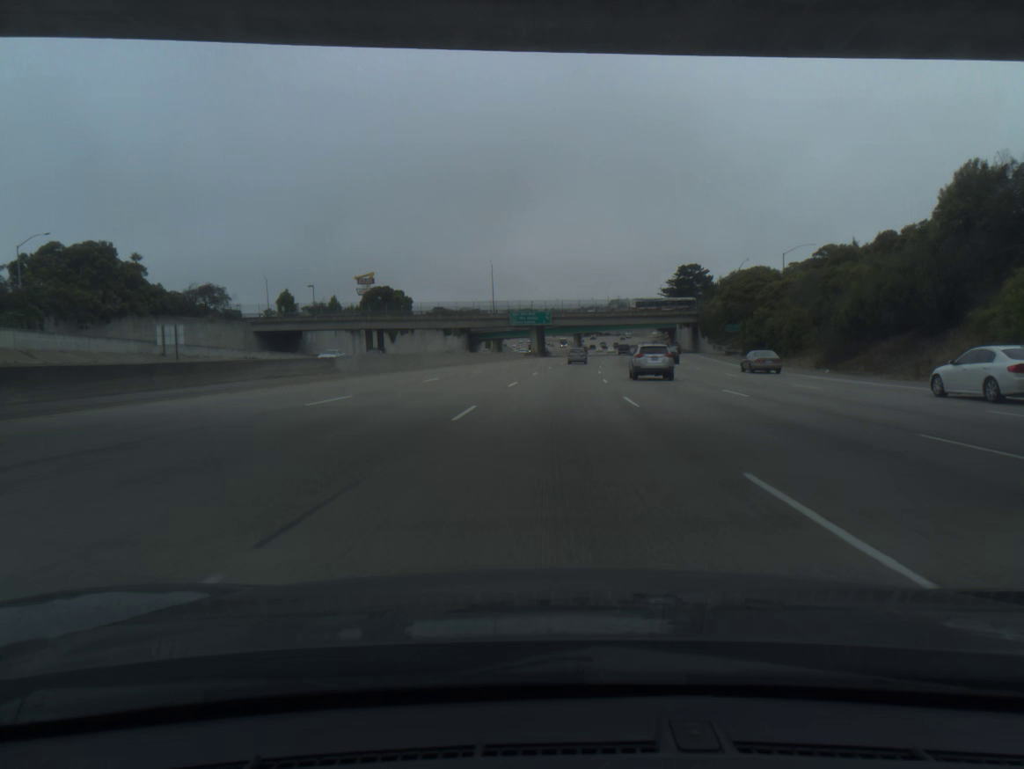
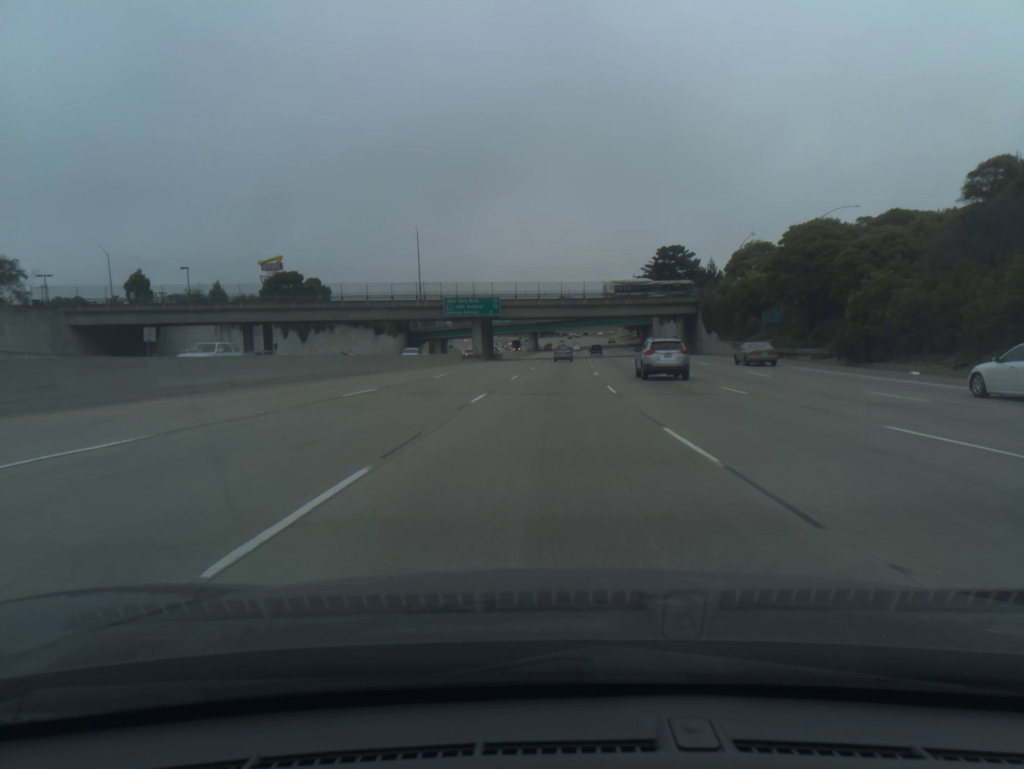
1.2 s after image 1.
(+1.1, +38.3) m; +3°
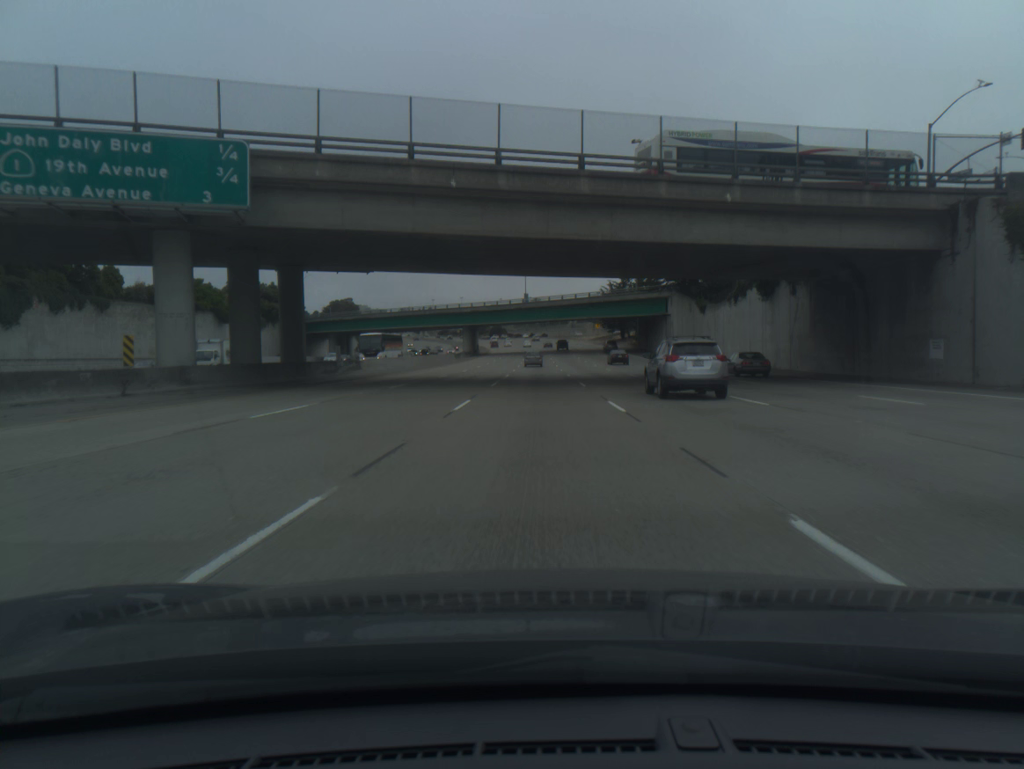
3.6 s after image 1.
(+3.0, +76.4) m; +3°
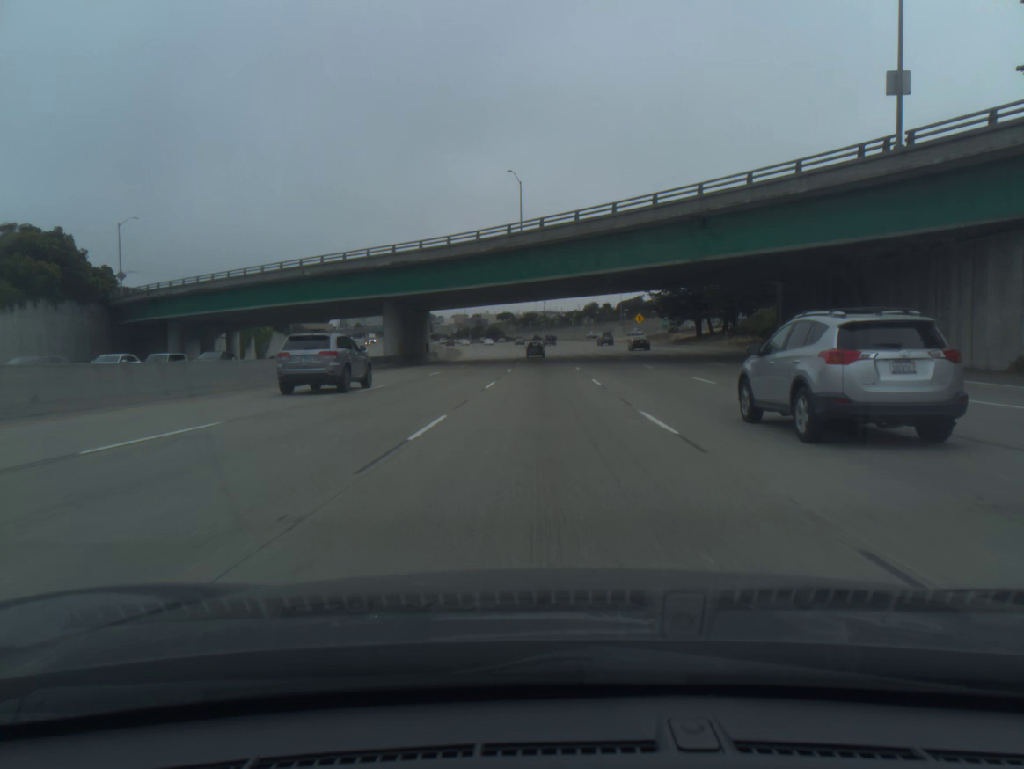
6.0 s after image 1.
(-0.2, +76.9) m; 0°
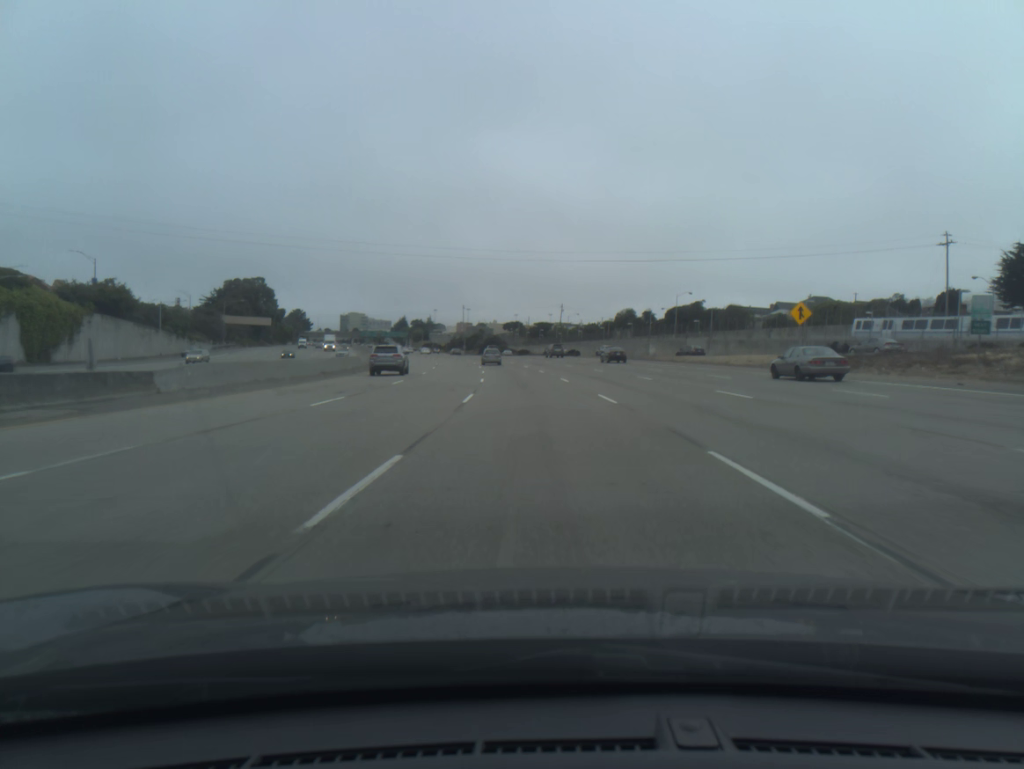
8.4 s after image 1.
(-0.1, +76.9) m; -1°
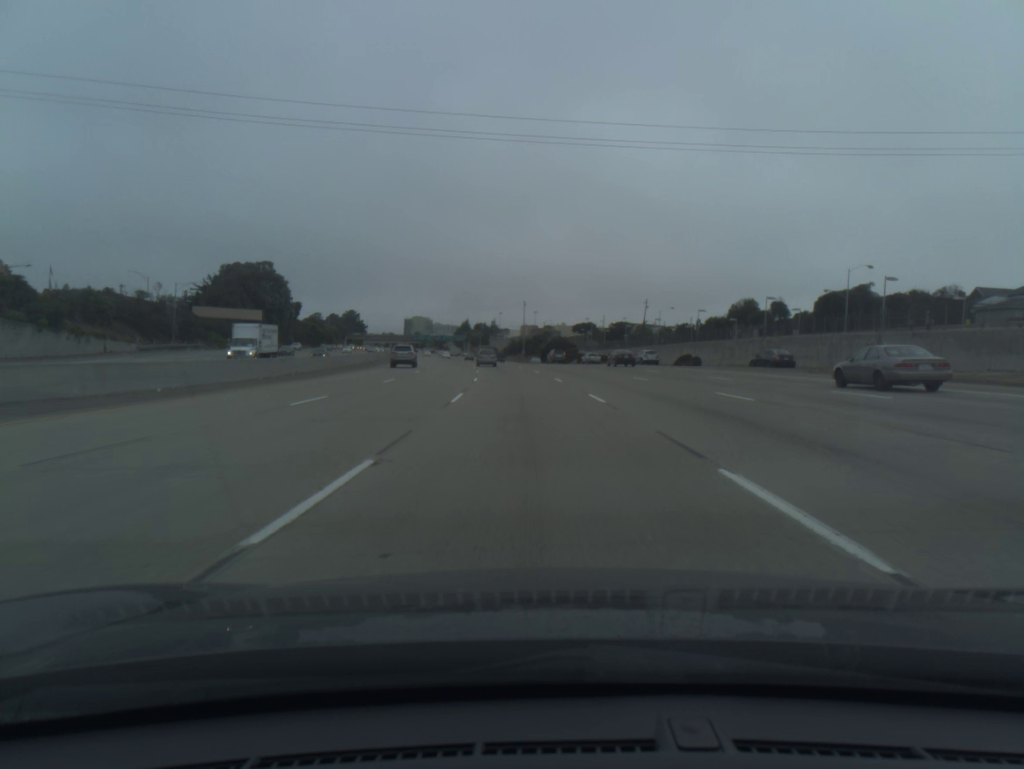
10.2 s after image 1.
(-2.3, +57.4) m; -5°
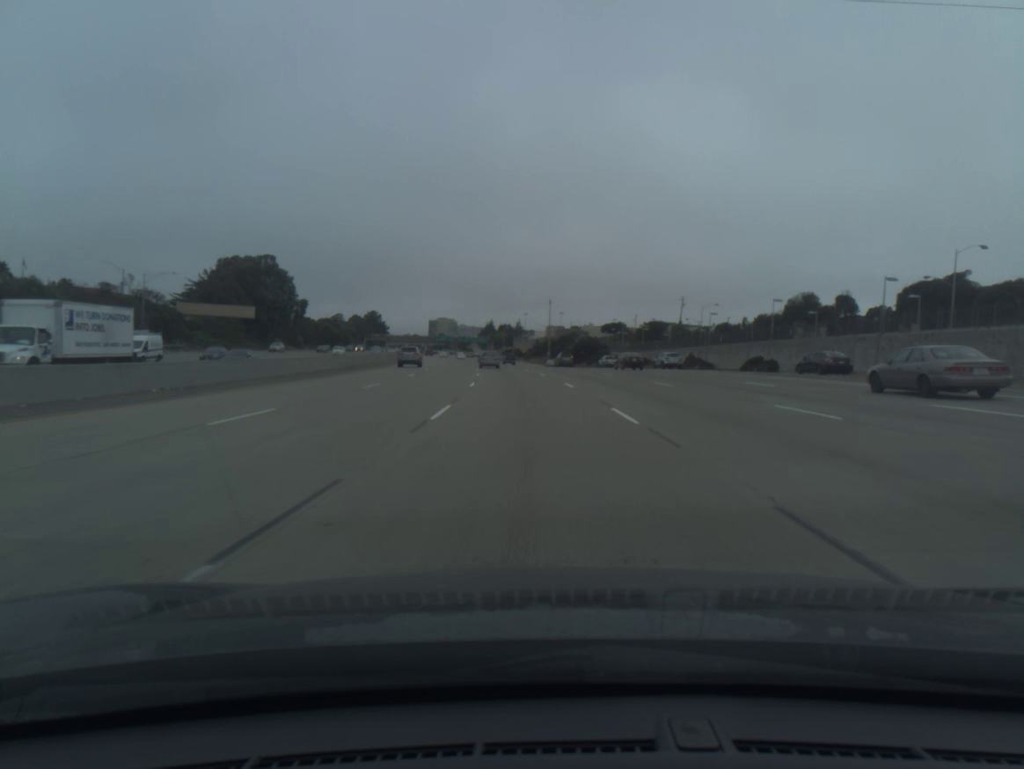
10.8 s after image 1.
(-0.3, +19.2) m; -2°
